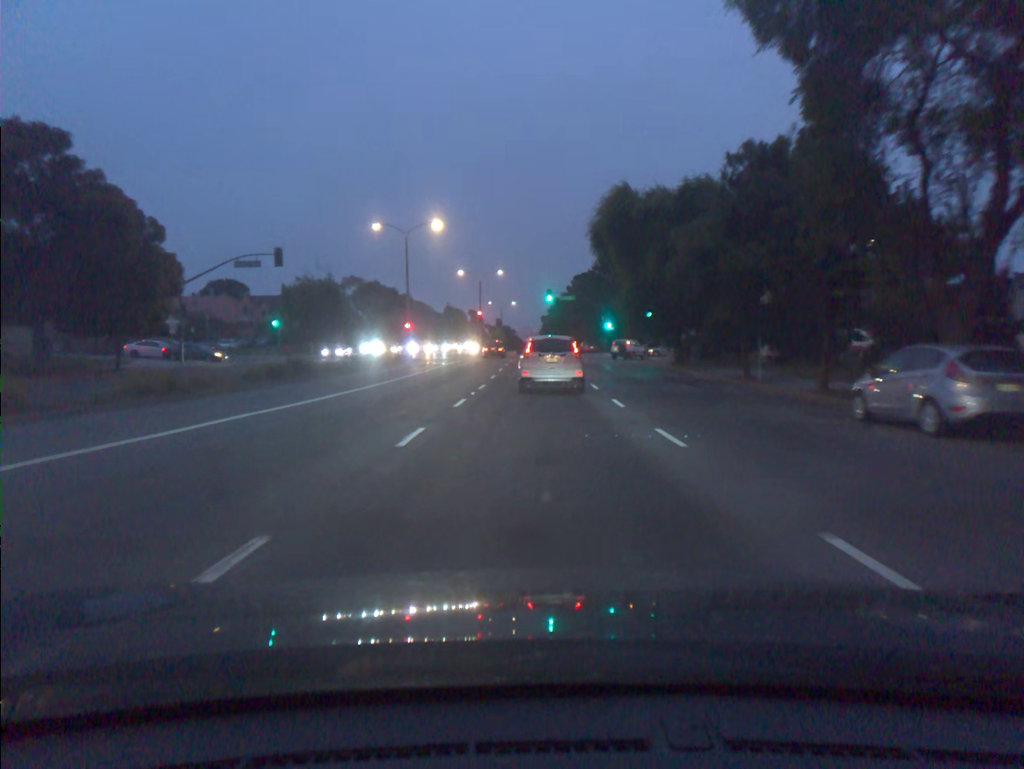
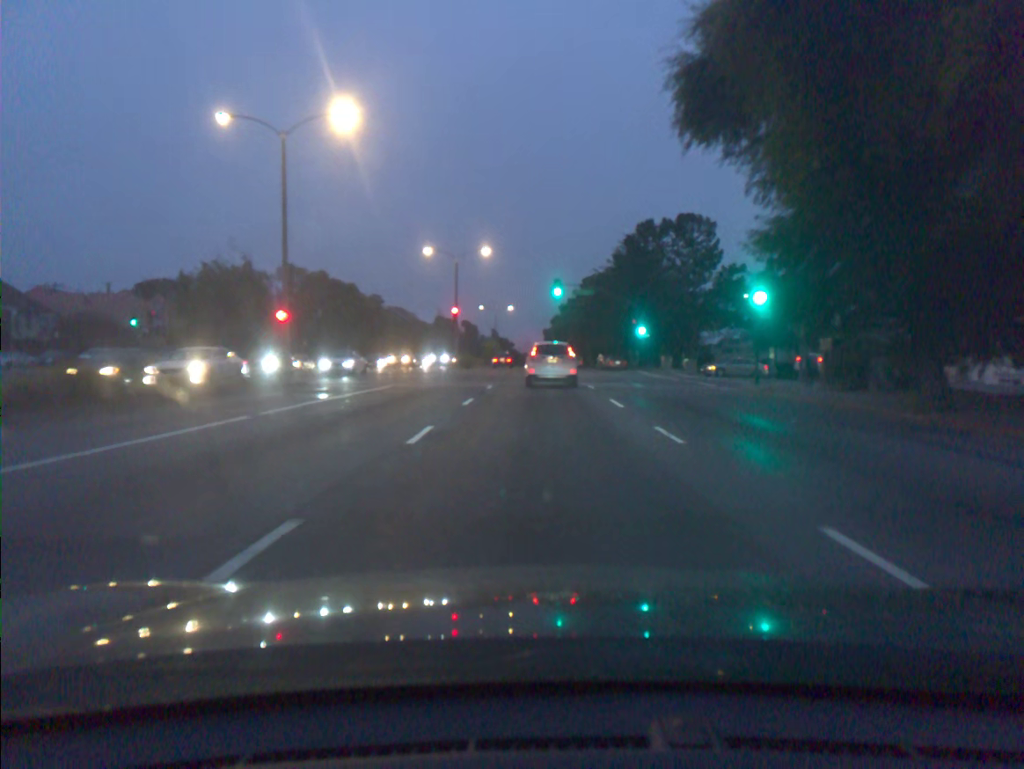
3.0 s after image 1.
(+0.1, +28.5) m; 0°
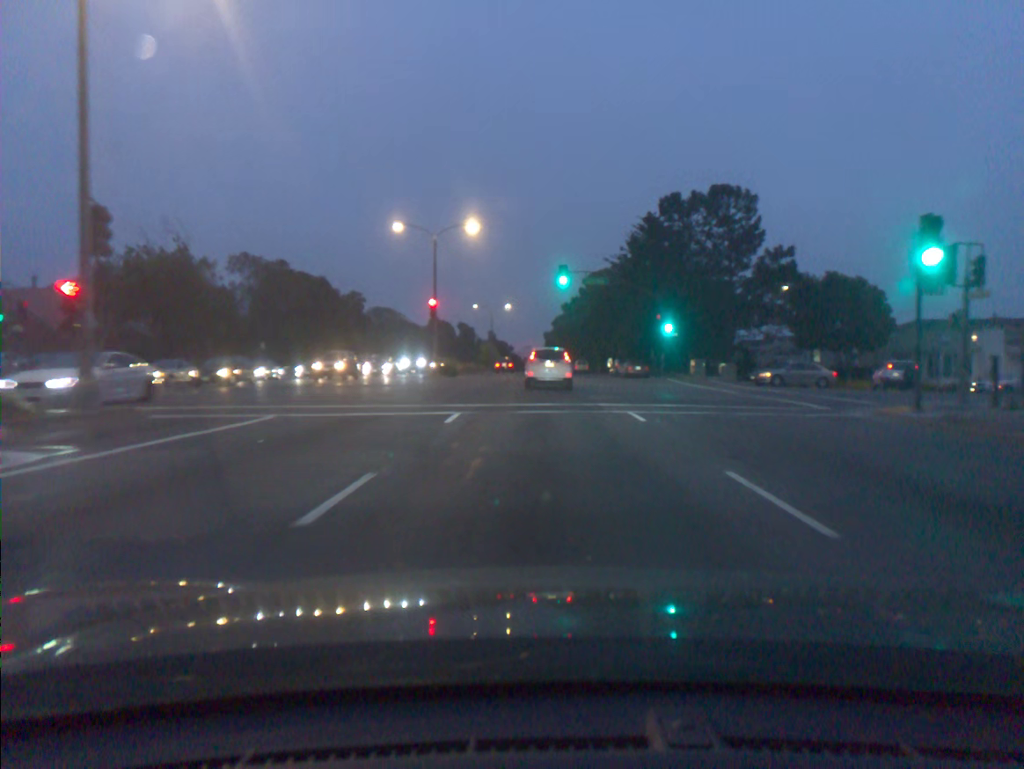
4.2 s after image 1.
(0.0, +12.6) m; 0°
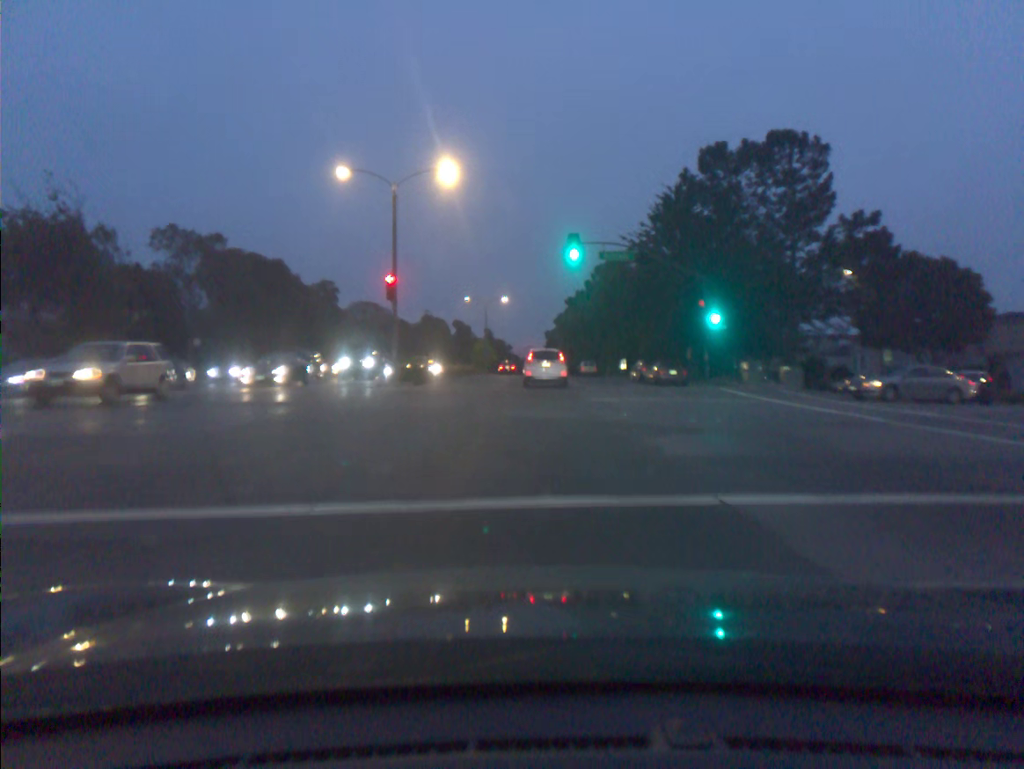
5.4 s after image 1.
(0.0, +13.3) m; 0°
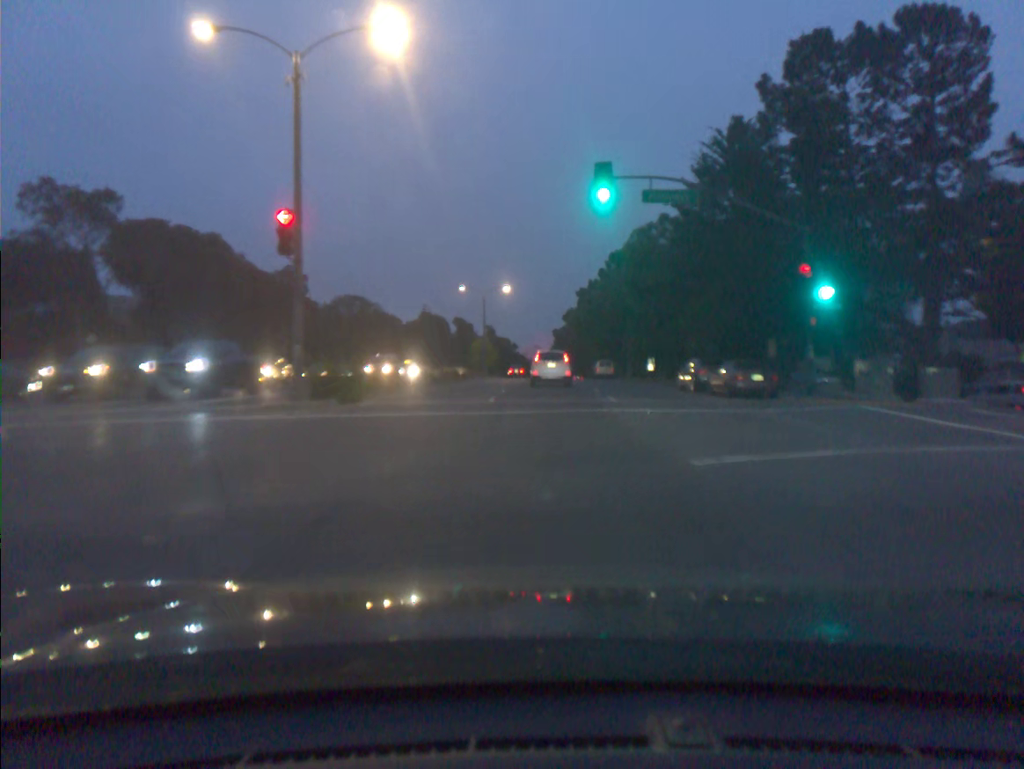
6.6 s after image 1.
(0.0, +14.1) m; 0°
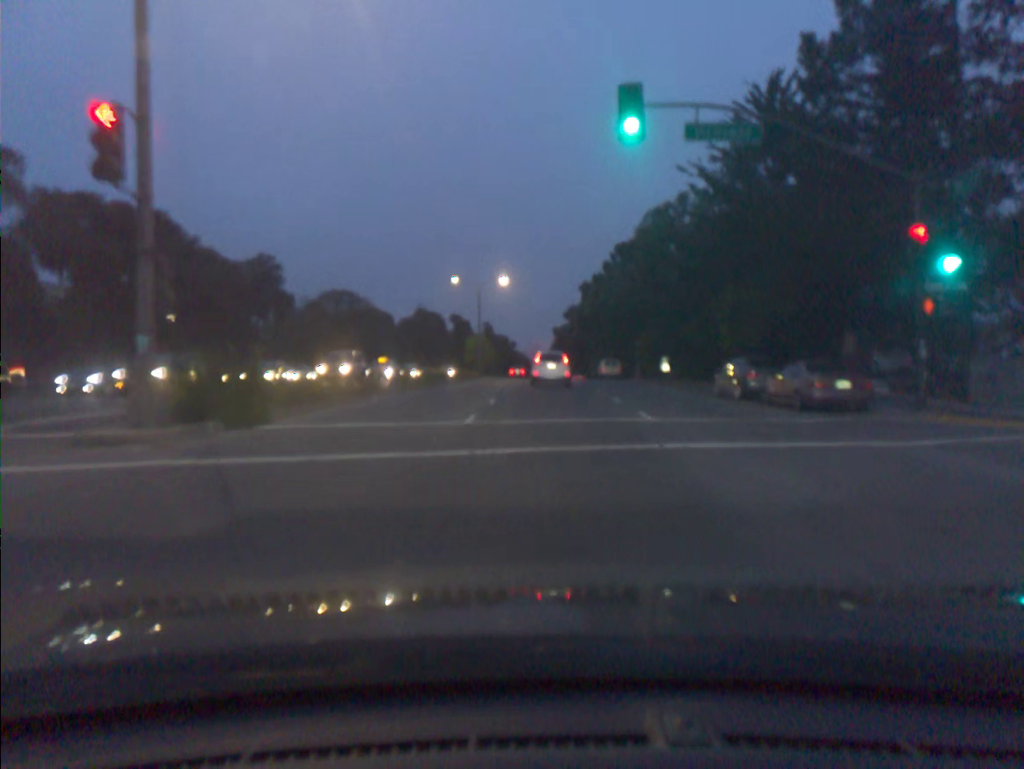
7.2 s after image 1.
(0.0, +7.4) m; 0°
